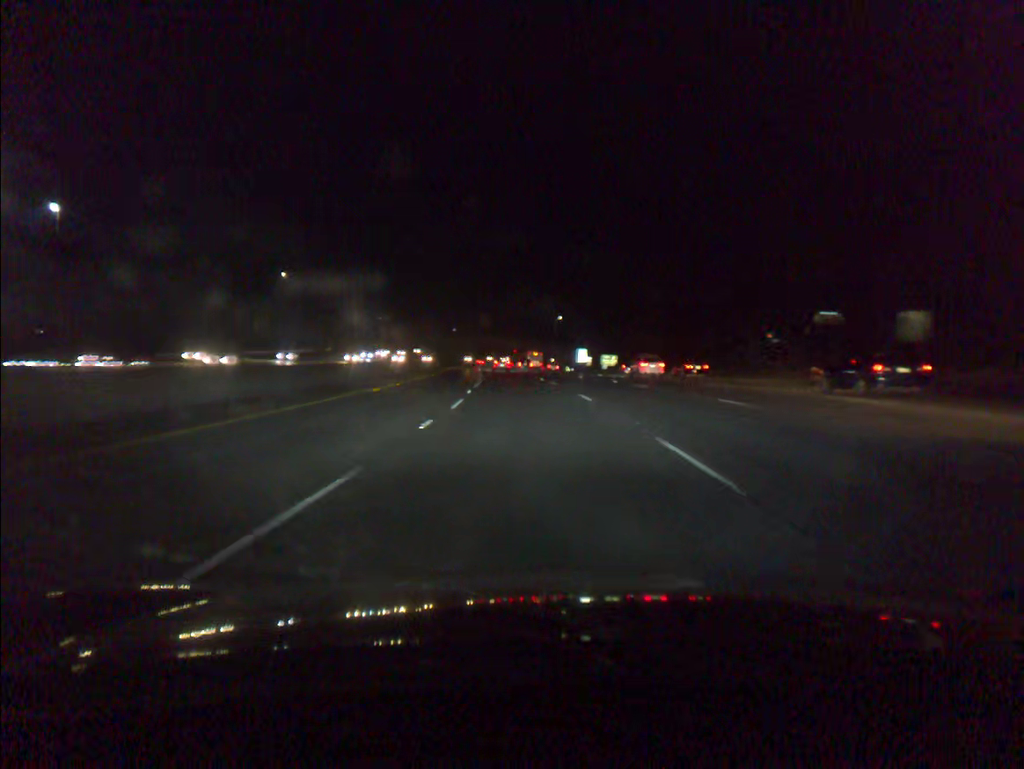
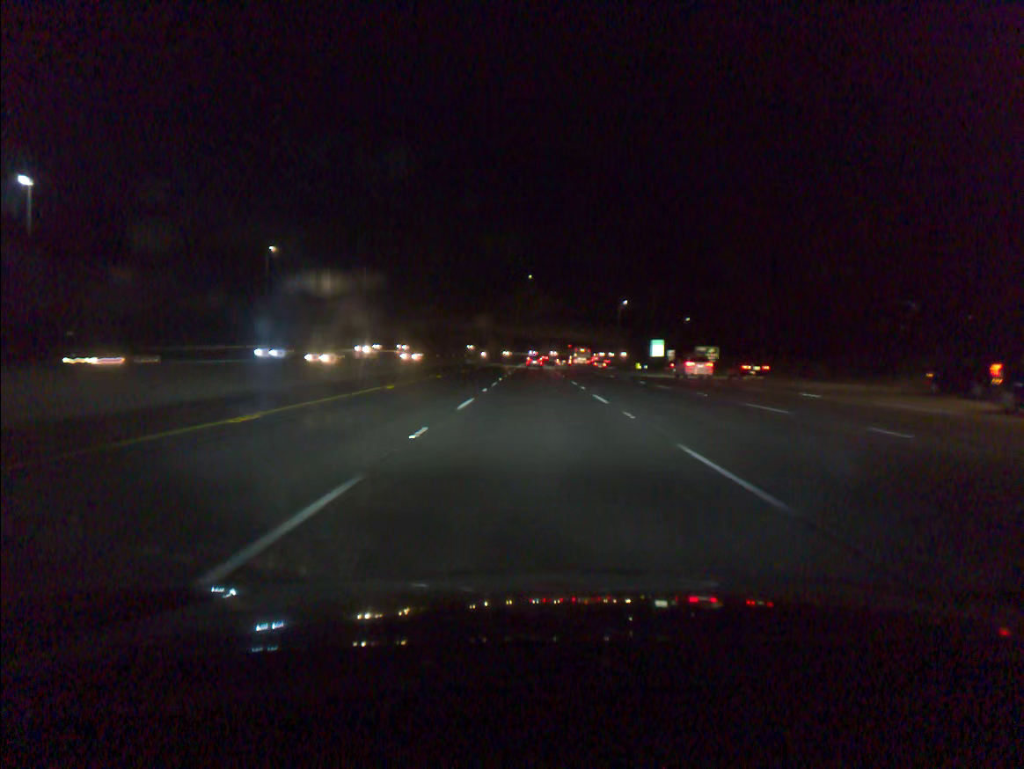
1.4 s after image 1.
(-1.7, +44.5) m; -4°
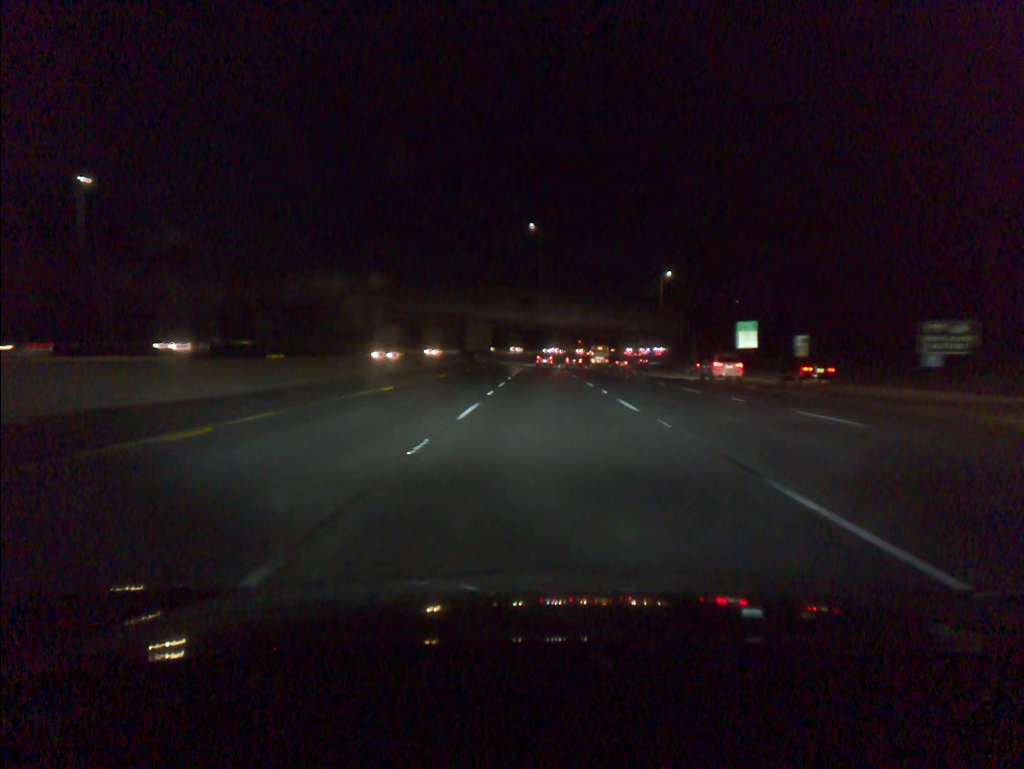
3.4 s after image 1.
(-0.8, +61.5) m; 0°
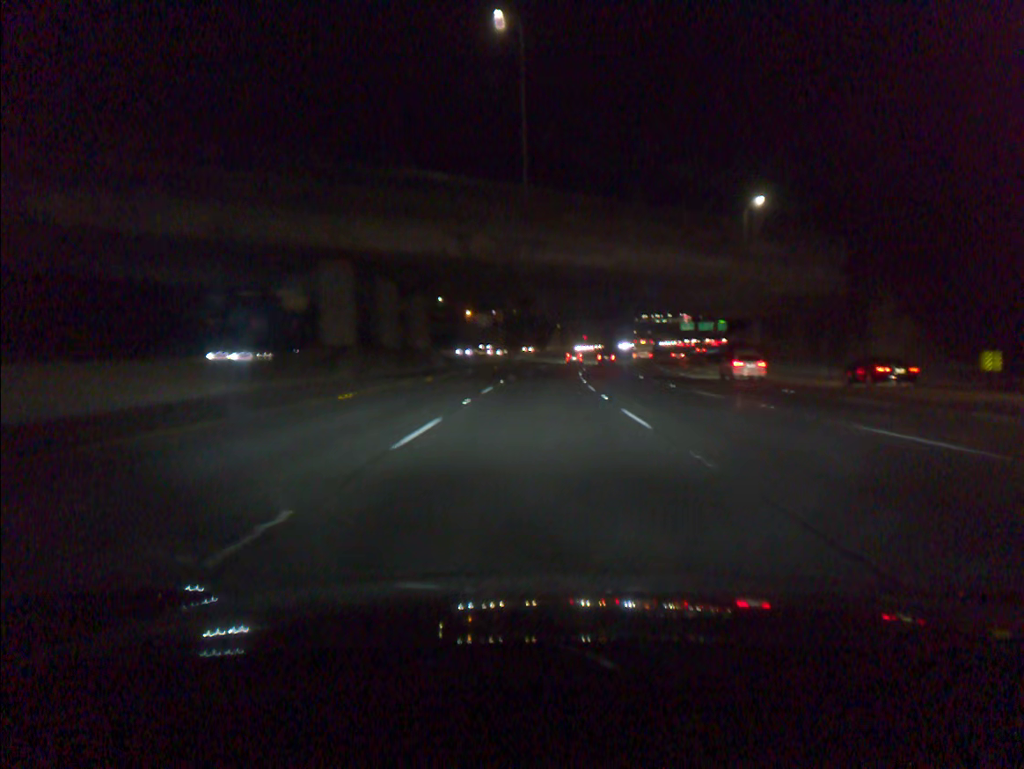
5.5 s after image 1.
(+0.3, +62.8) m; 0°
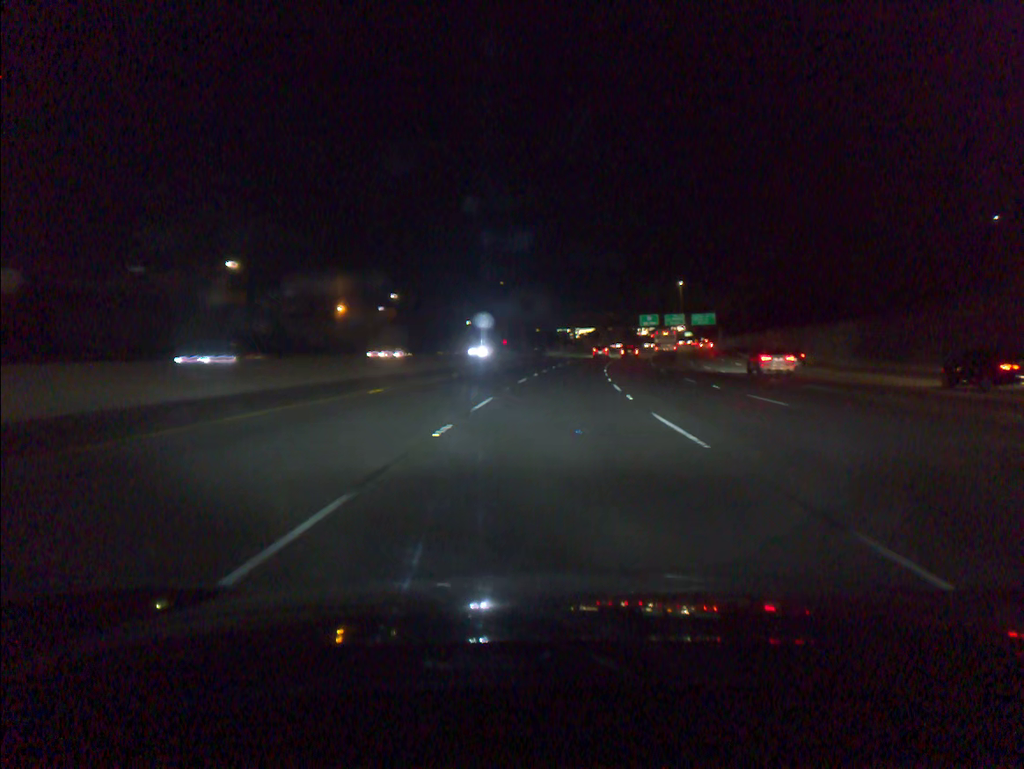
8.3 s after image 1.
(+2.9, +85.3) m; +6°
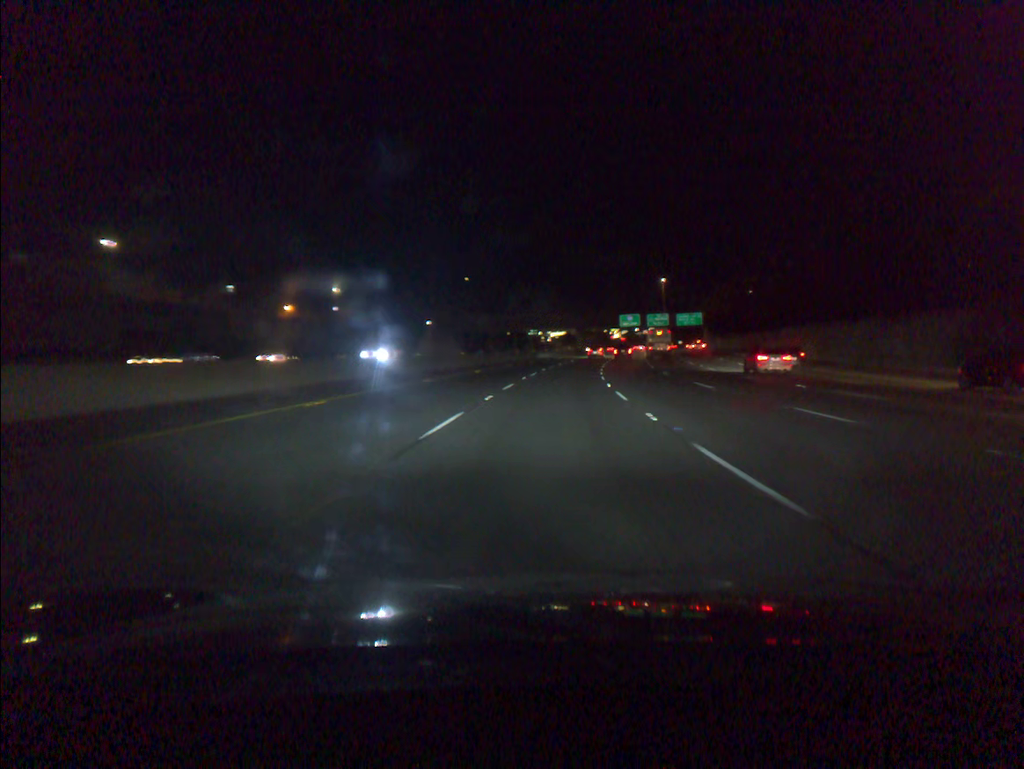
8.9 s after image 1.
(+0.4, +19.7) m; +2°
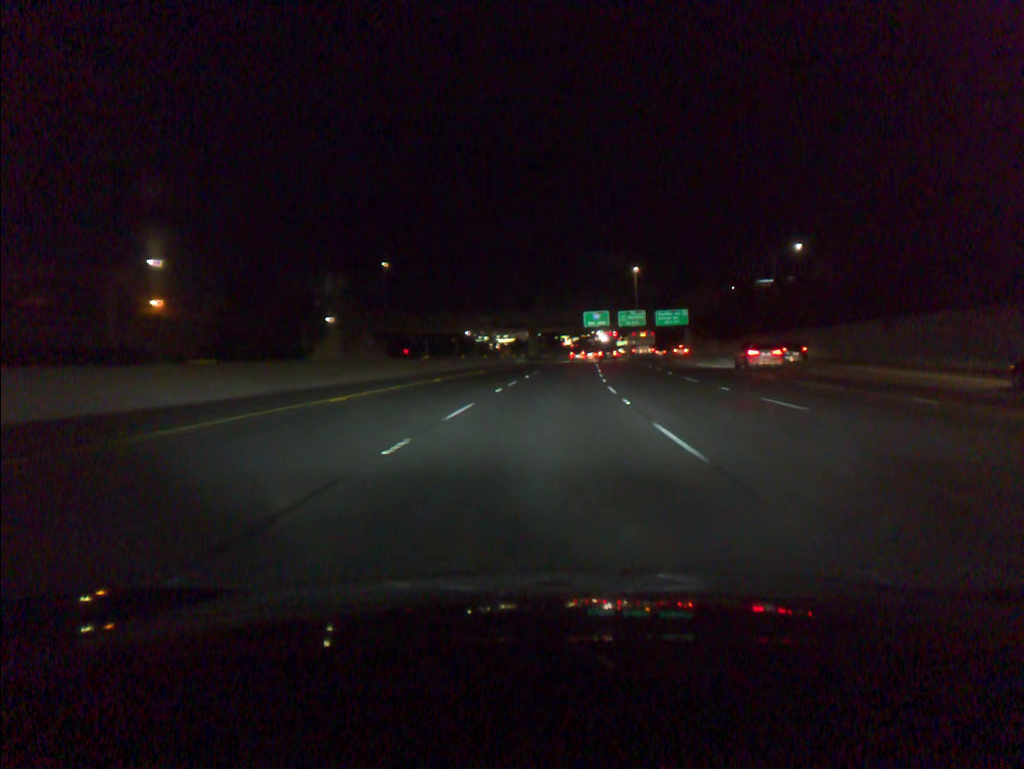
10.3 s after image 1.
(+1.4, +40.9) m; +4°
